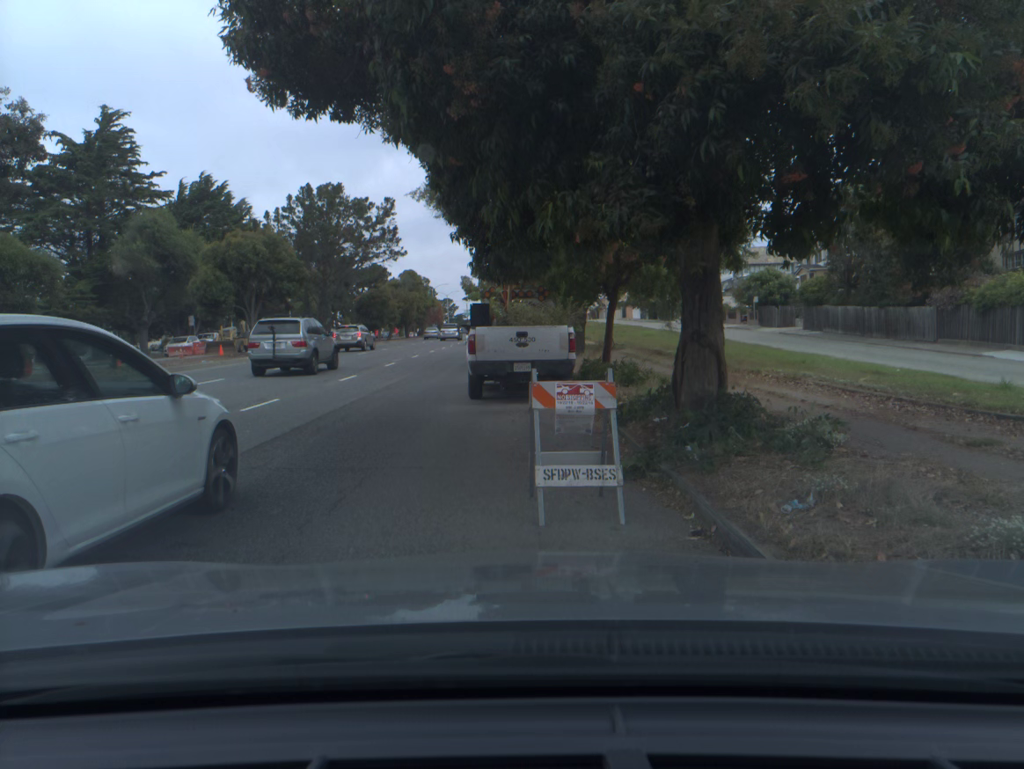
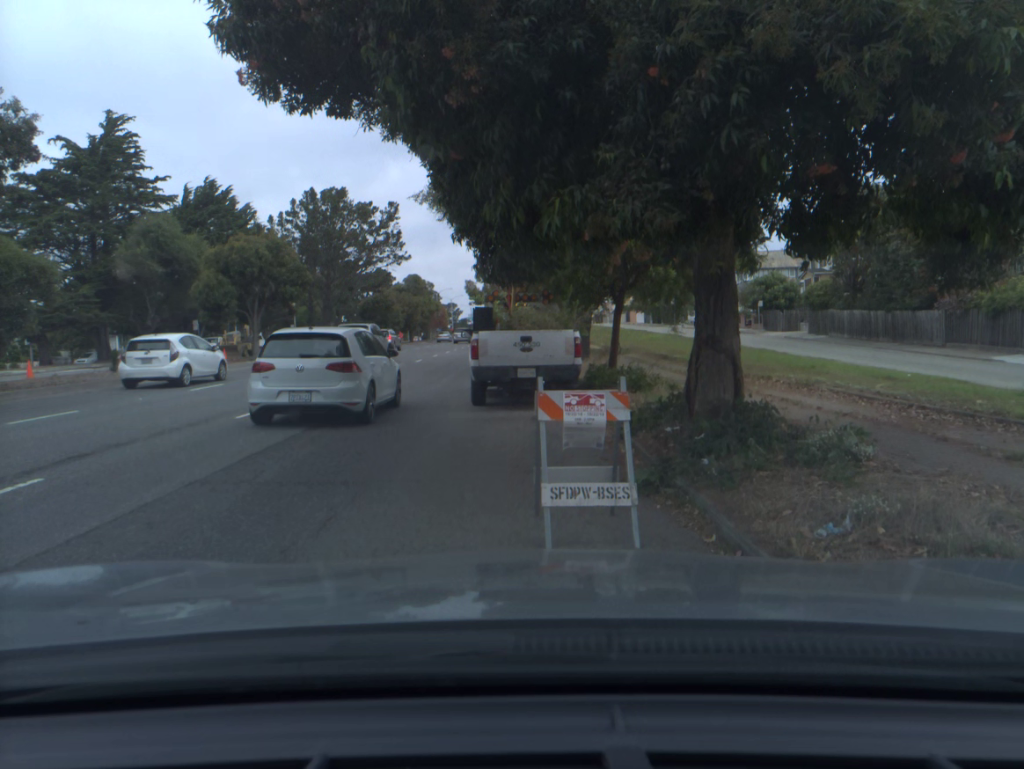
(0.0, +0.5) m; 0°
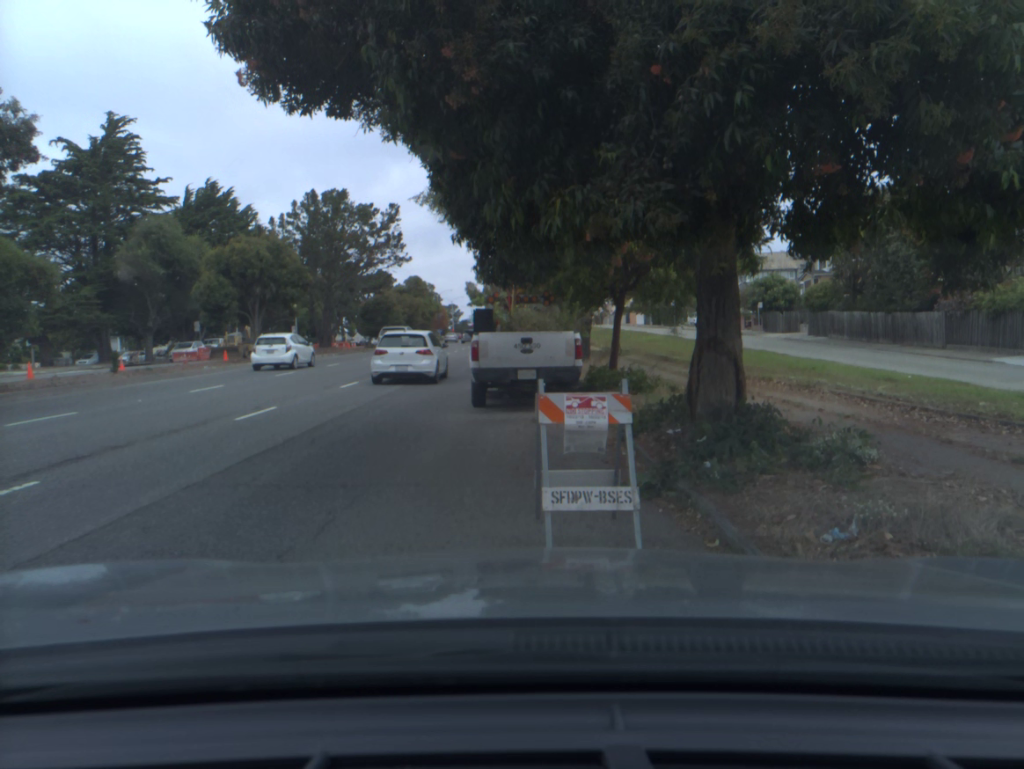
(0.0, +0.1) m; 0°
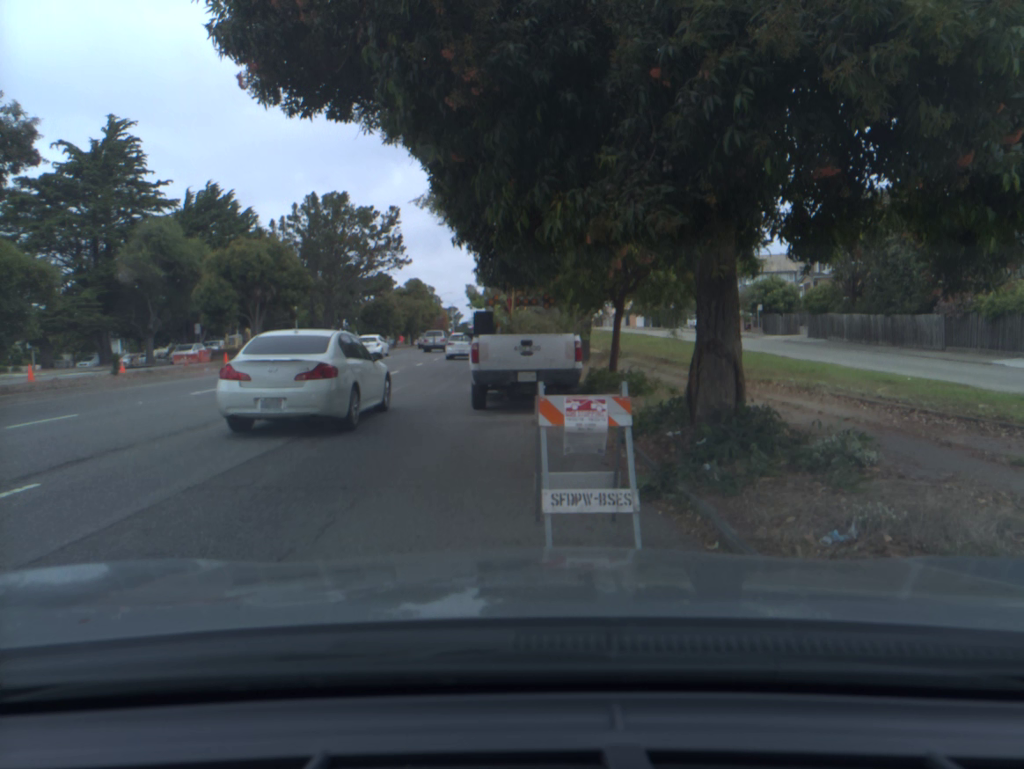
(0.0, 0.0) m; 0°
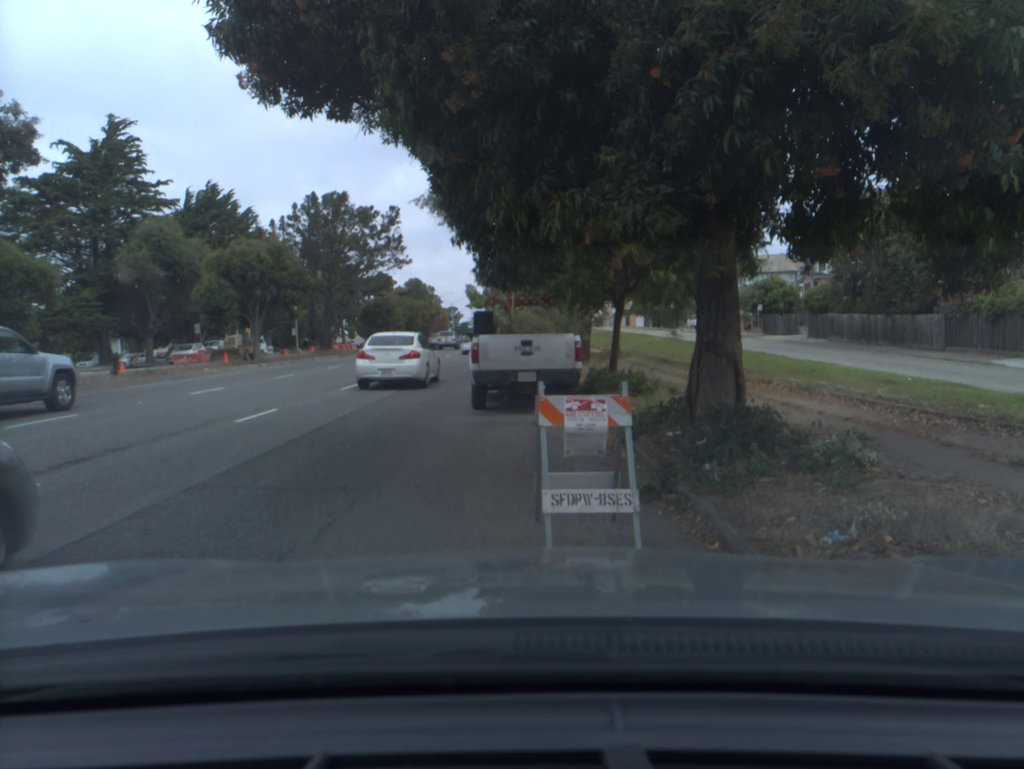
(0.0, 0.0) m; 0°
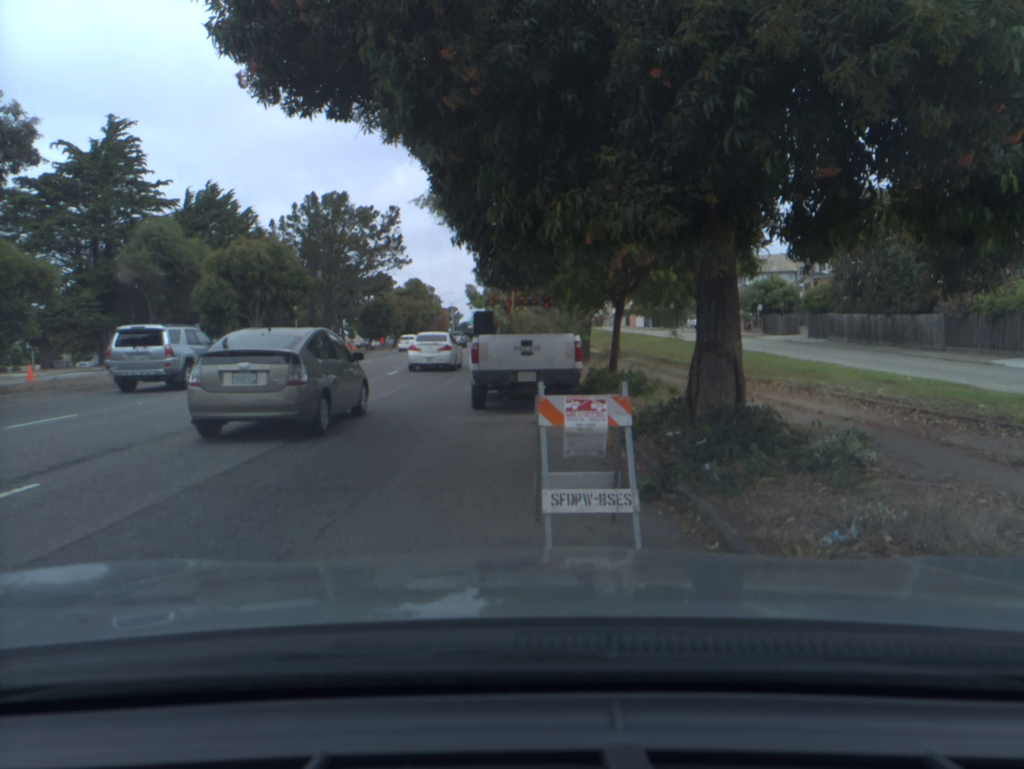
(0.0, 0.0) m; 0°
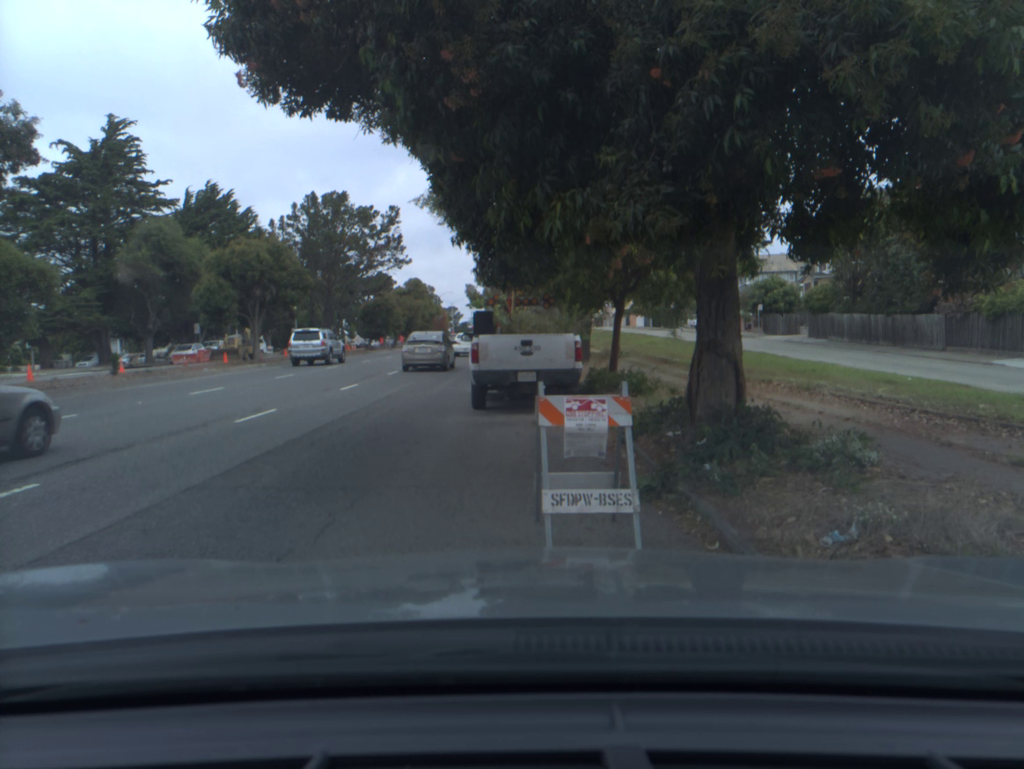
(0.0, 0.0) m; 0°
